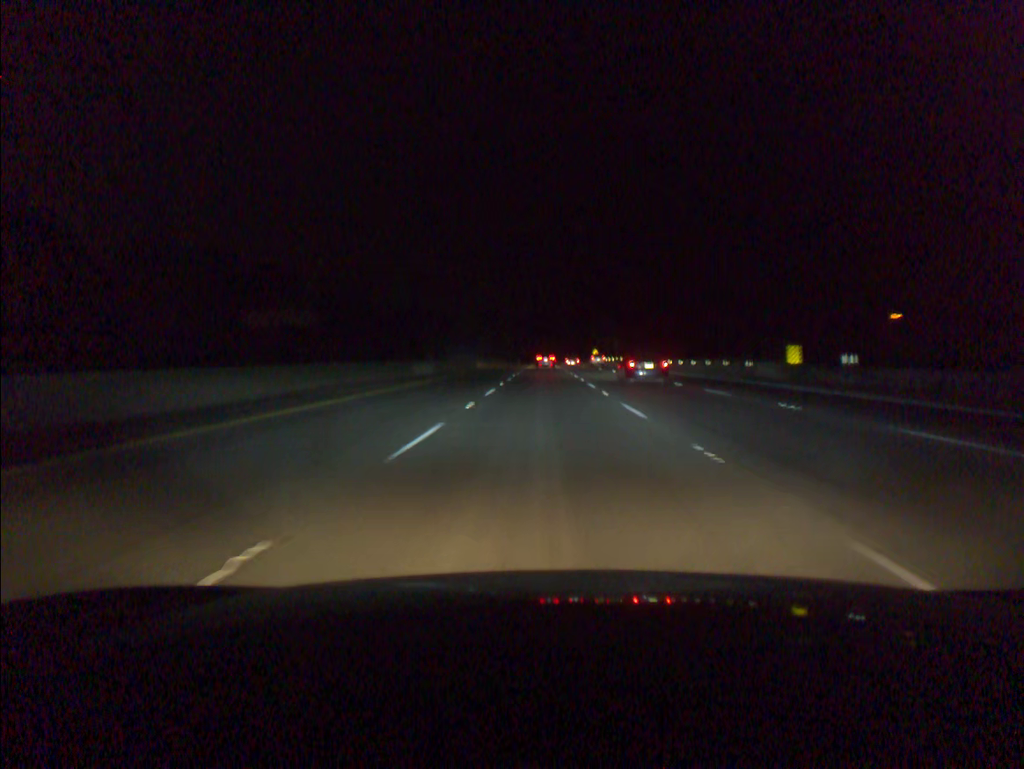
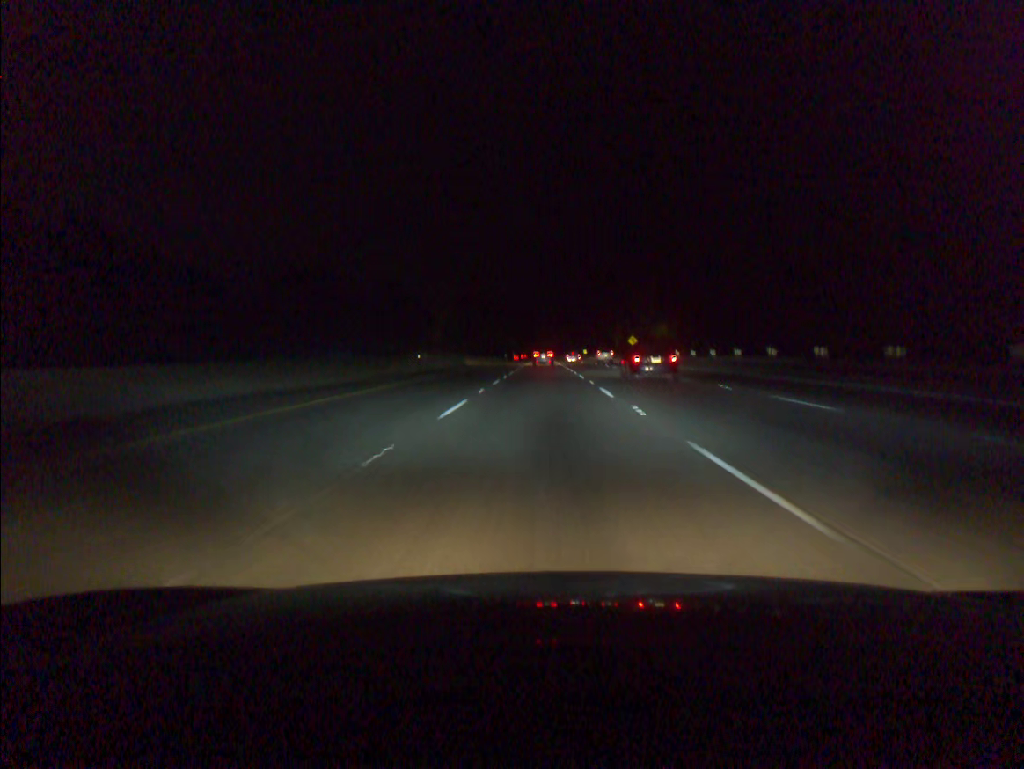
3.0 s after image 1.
(+0.2, +97.1) m; 0°
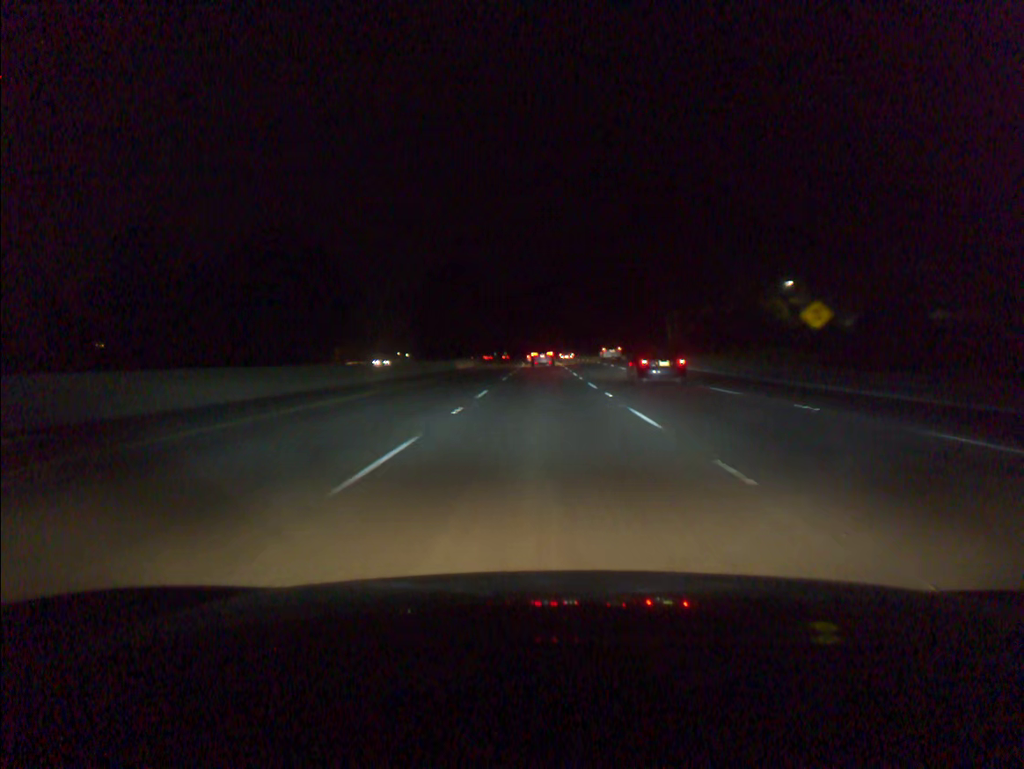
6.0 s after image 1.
(0.0, +94.6) m; 0°
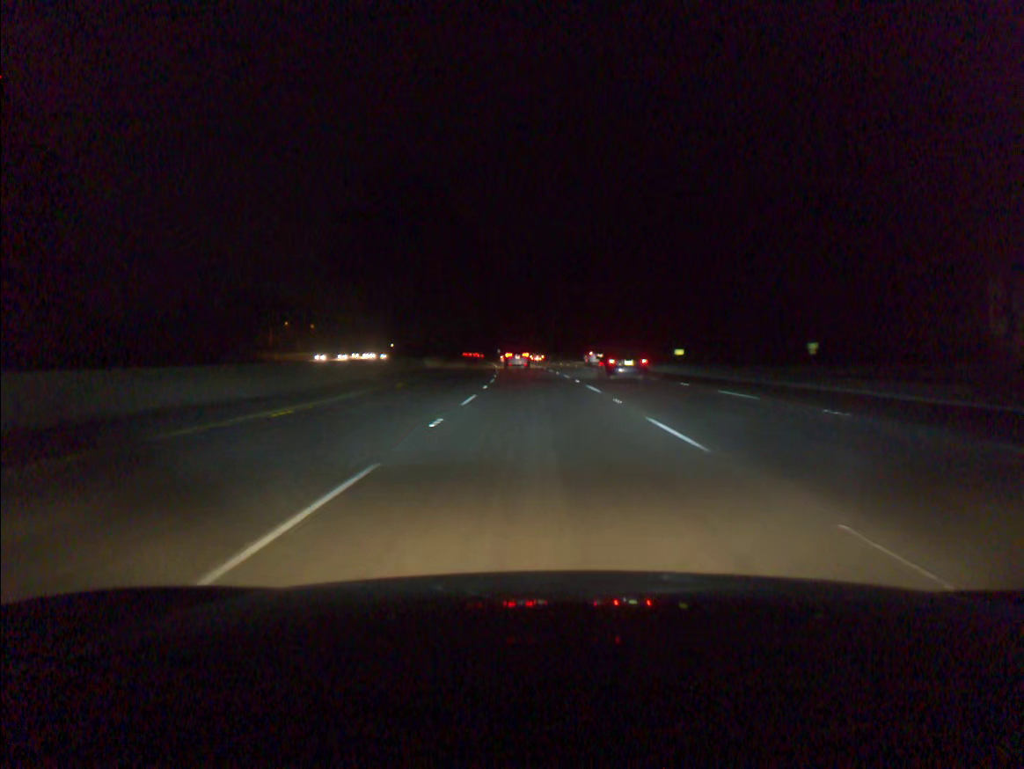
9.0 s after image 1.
(-0.4, +90.3) m; -1°
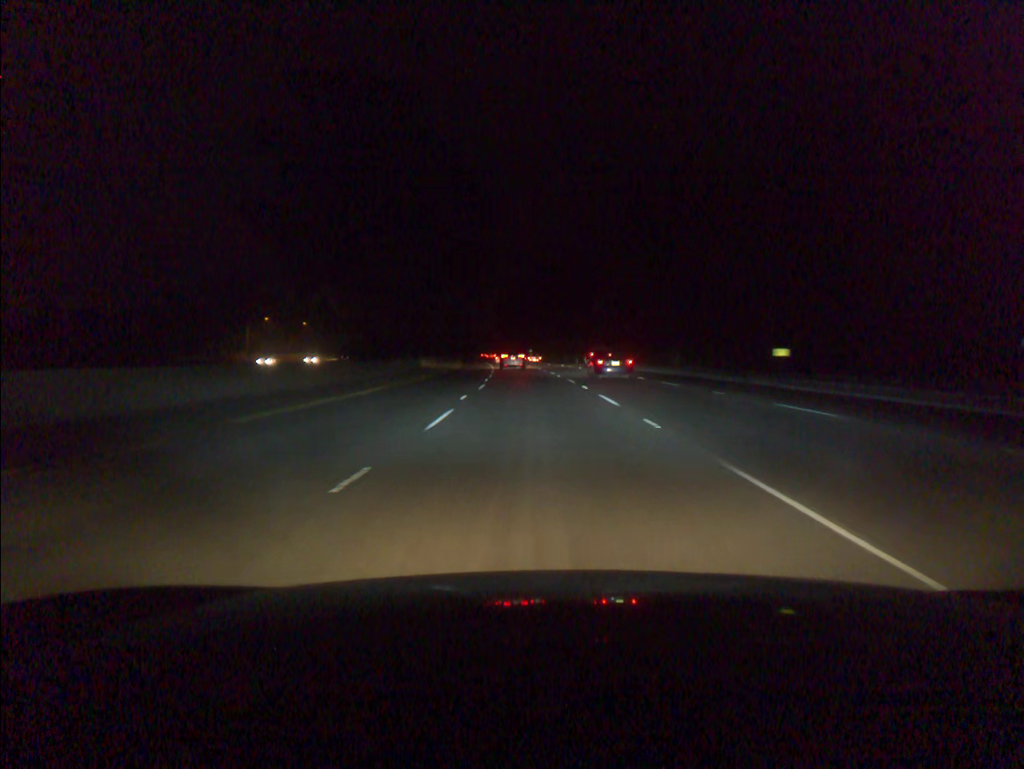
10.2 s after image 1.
(-0.5, +35.0) m; -2°
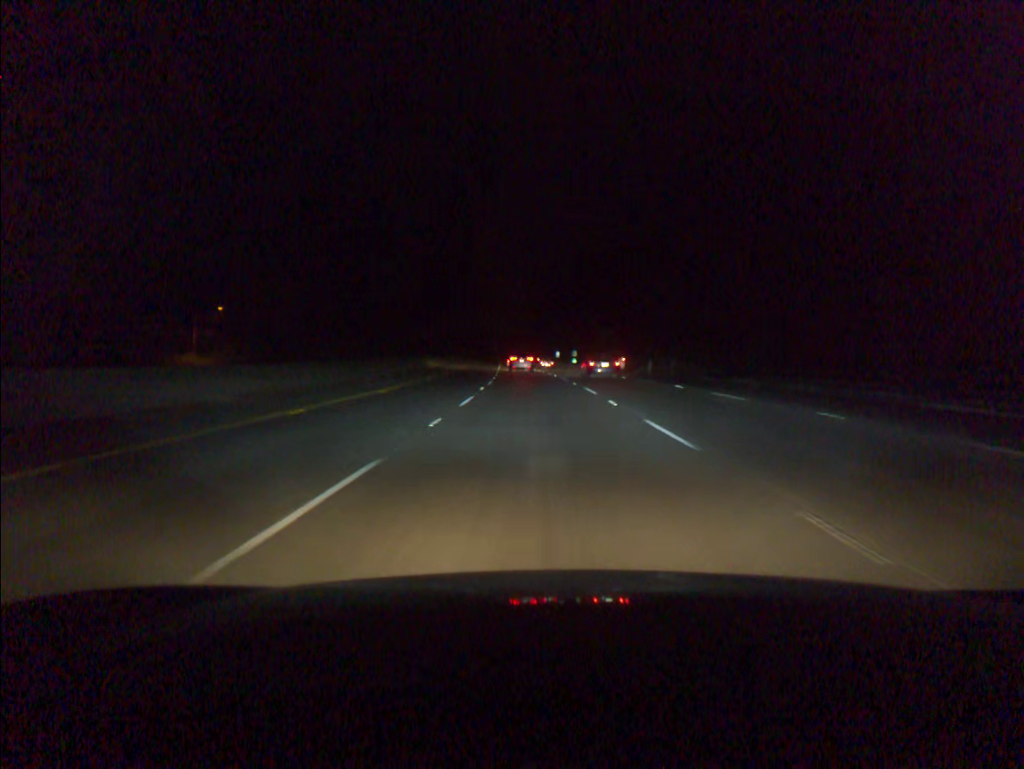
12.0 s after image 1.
(-1.4, +51.9) m; -3°
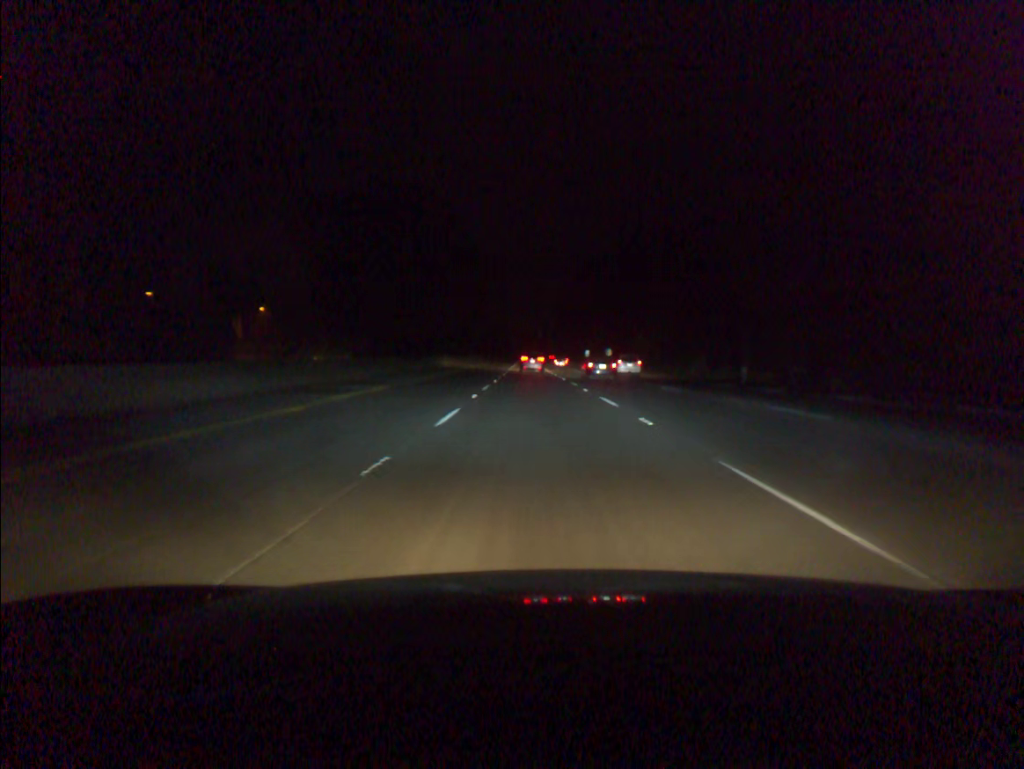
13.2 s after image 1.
(-0.6, +34.7) m; -2°
